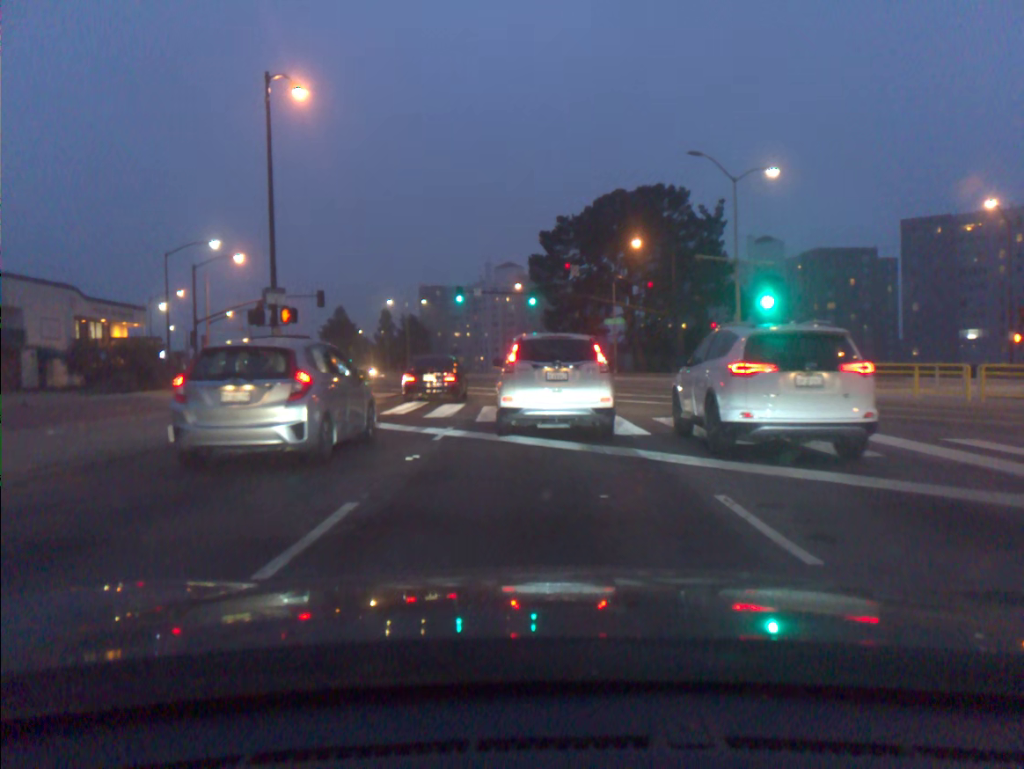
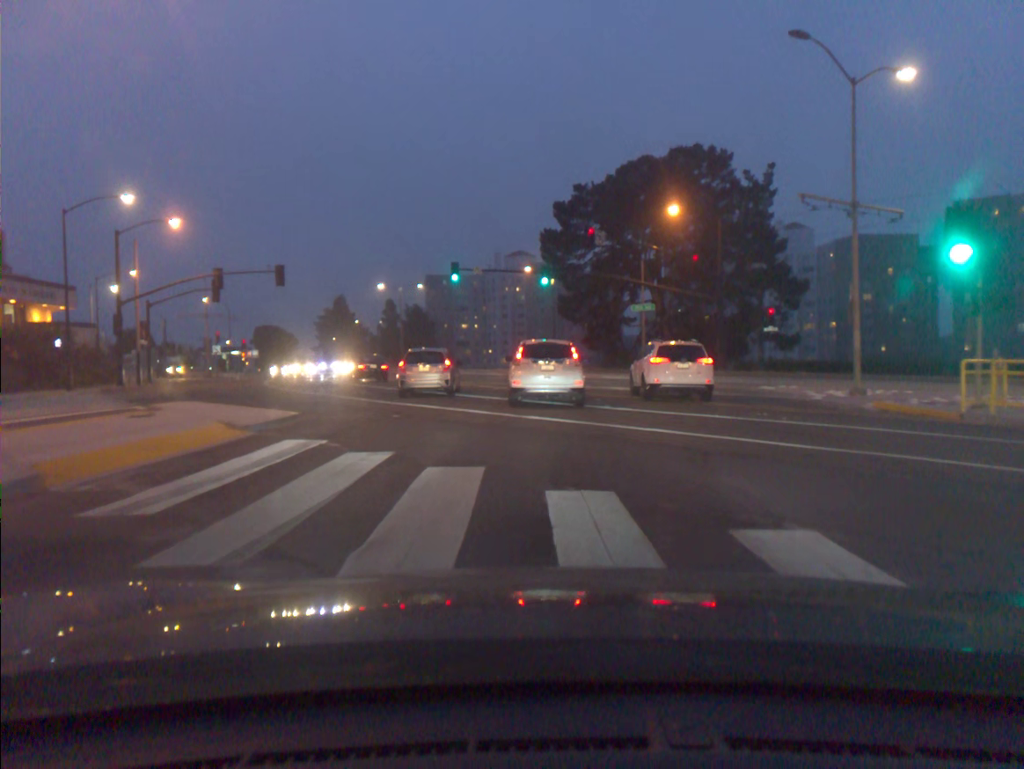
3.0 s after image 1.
(0.0, +12.3) m; 0°
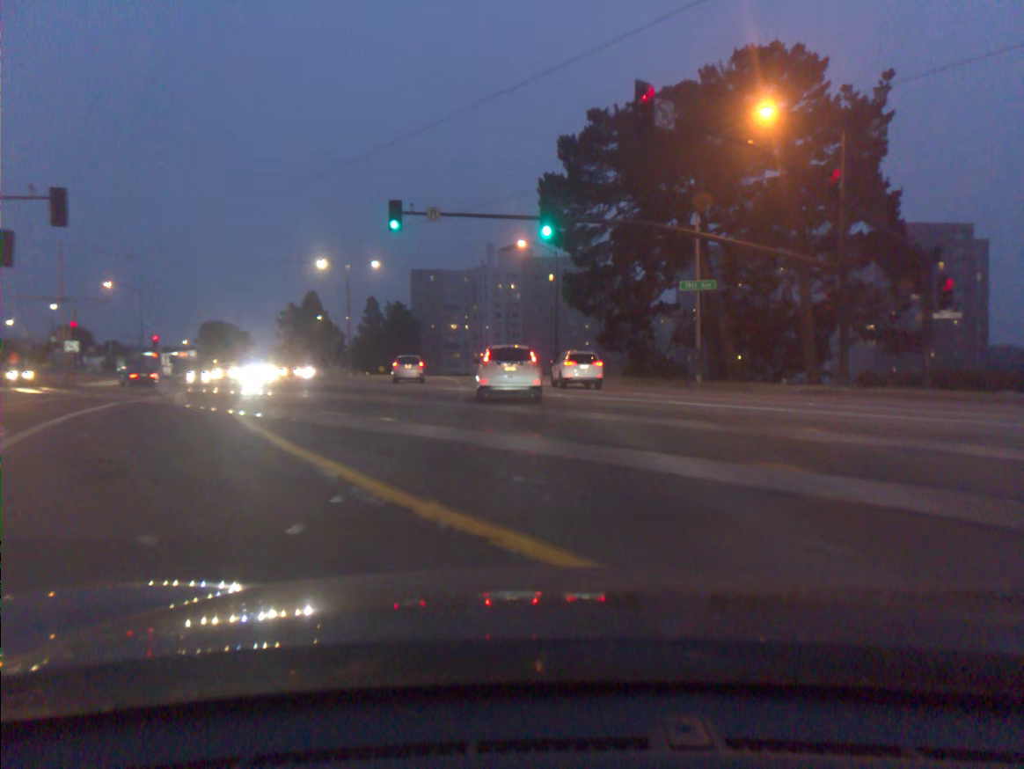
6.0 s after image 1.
(+0.1, +22.5) m; 0°
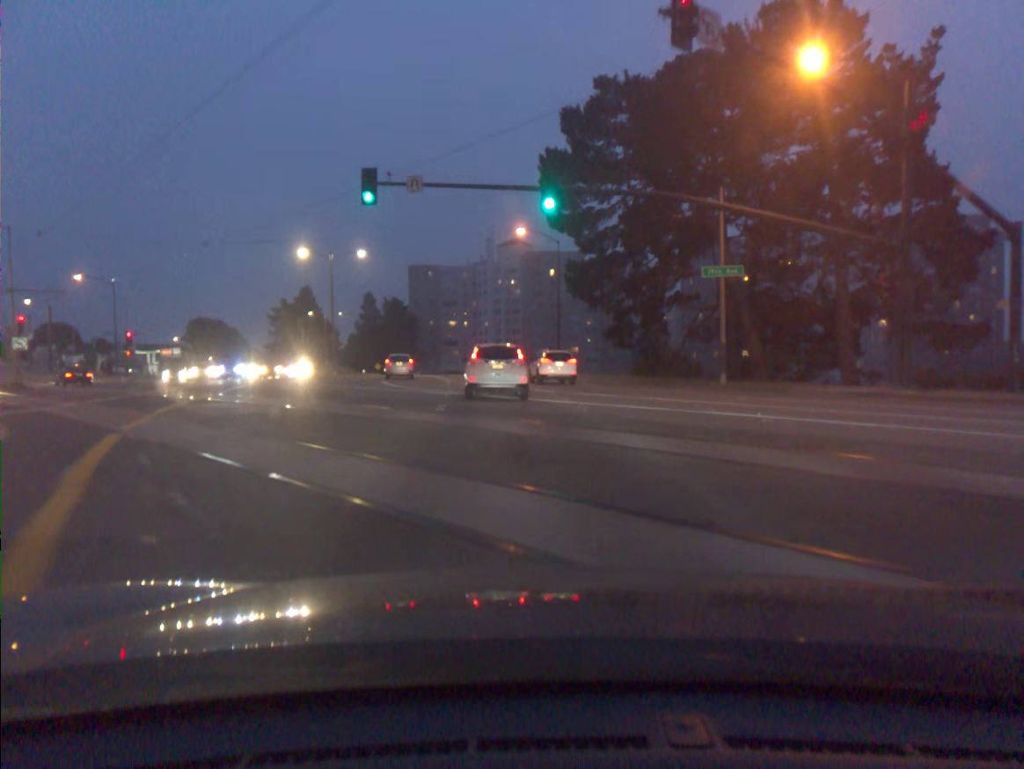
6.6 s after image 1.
(0.0, +5.3) m; 0°
